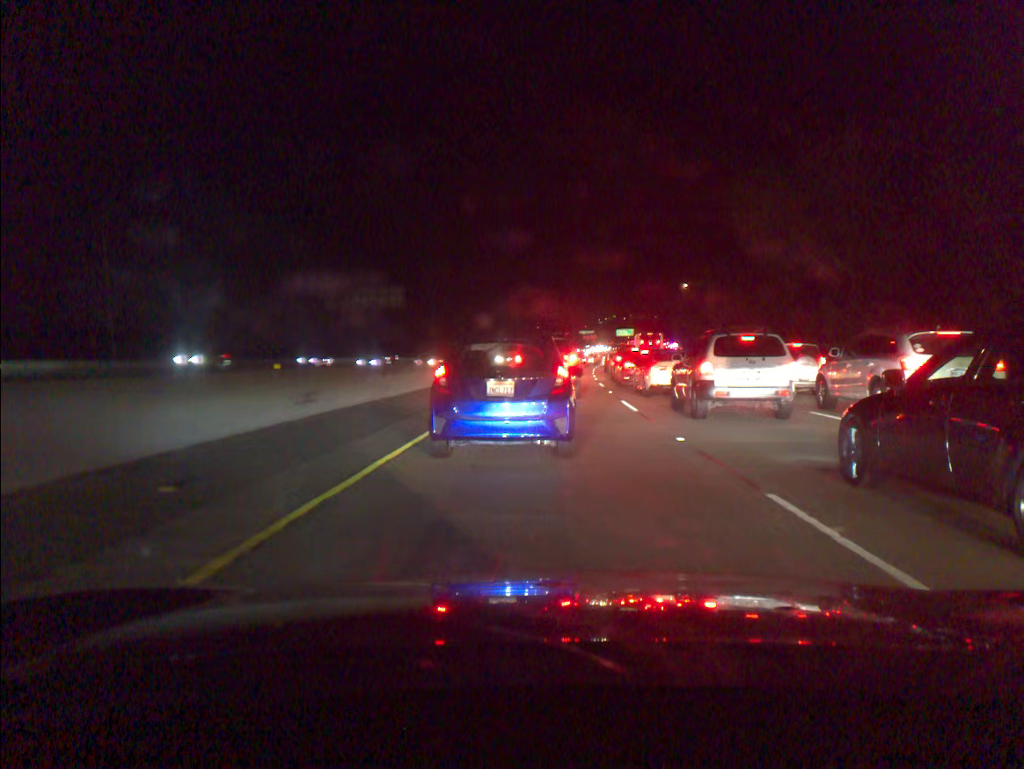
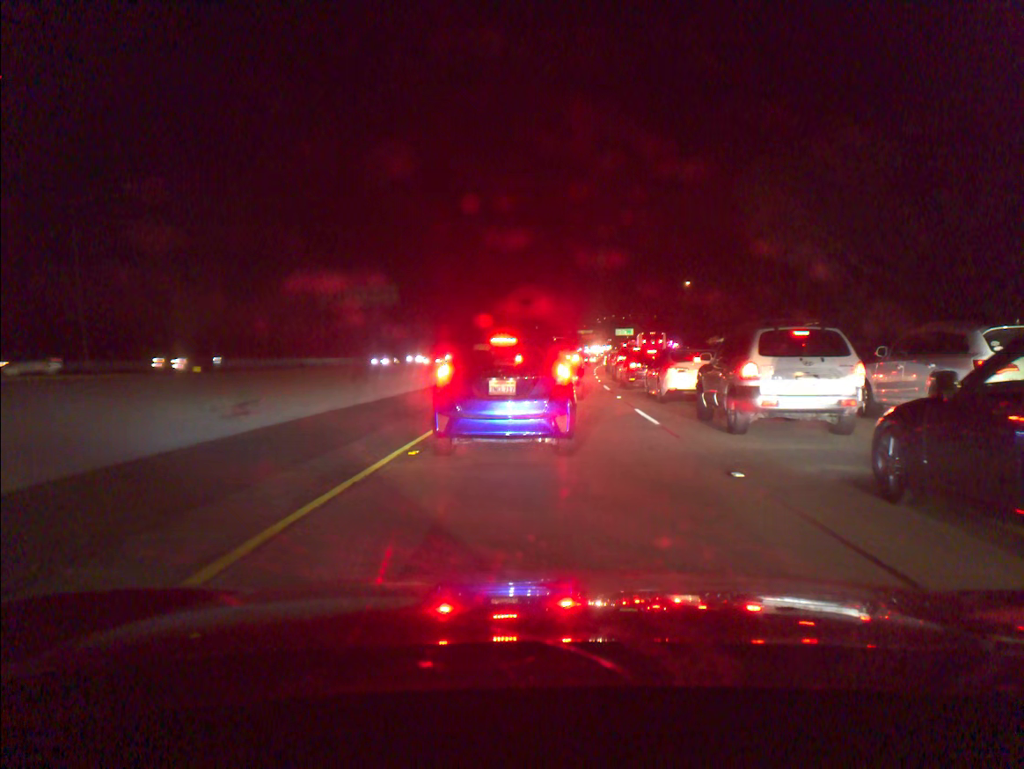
(0.0, +3.4) m; 0°
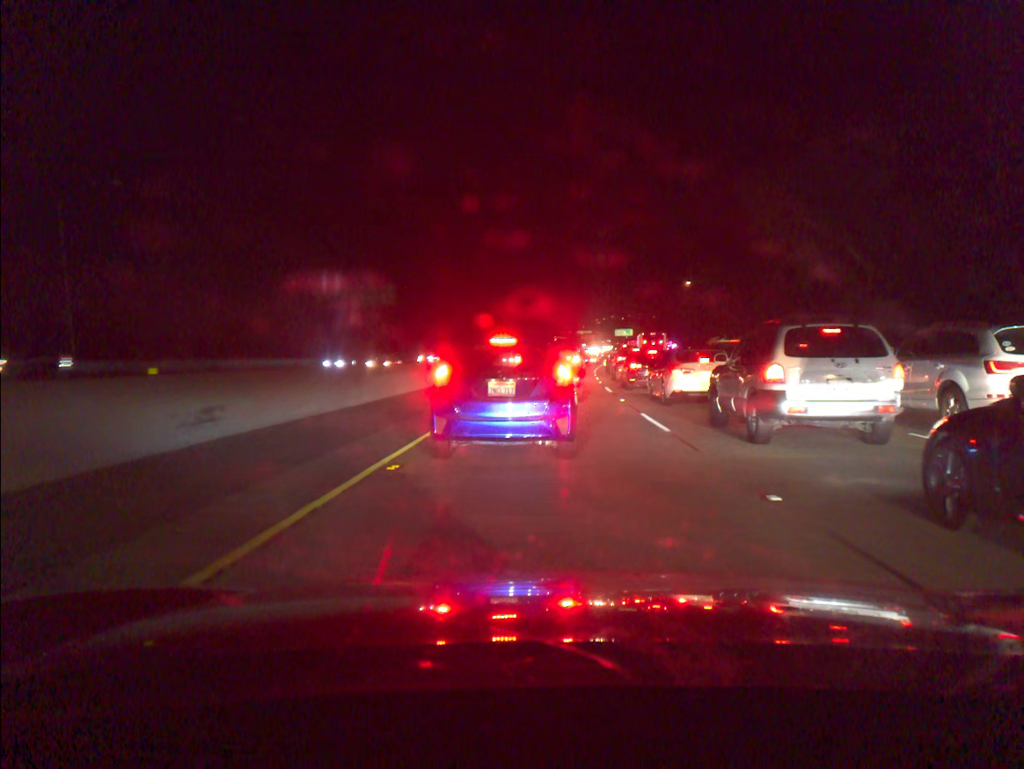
(0.0, +1.3) m; -1°
